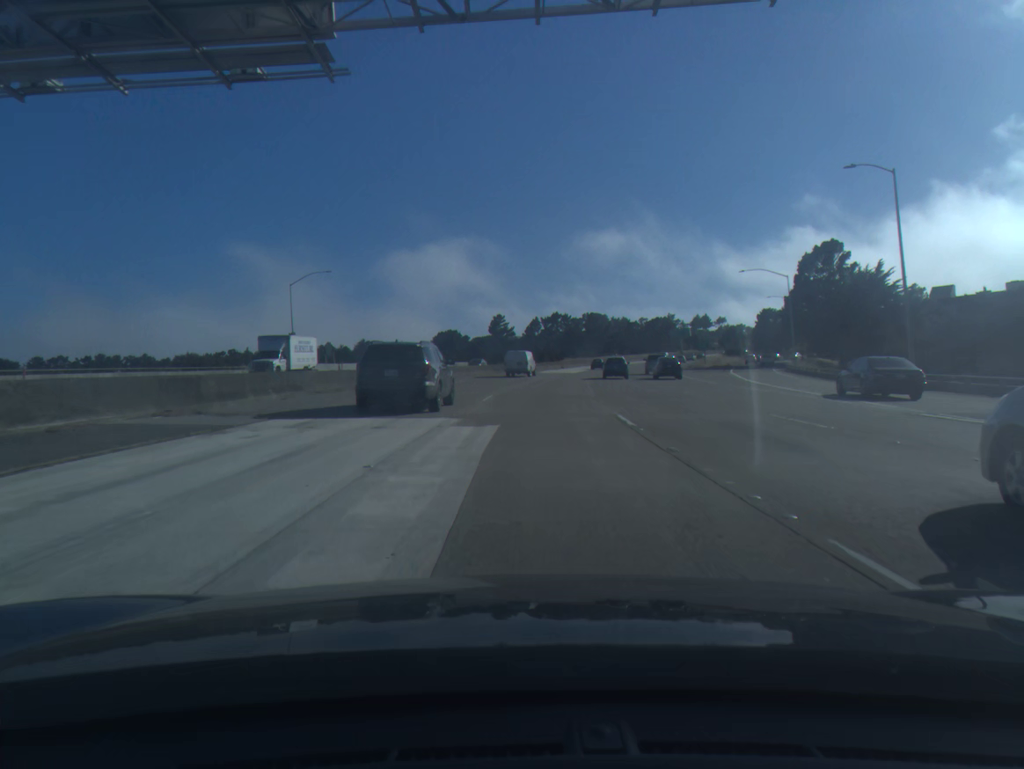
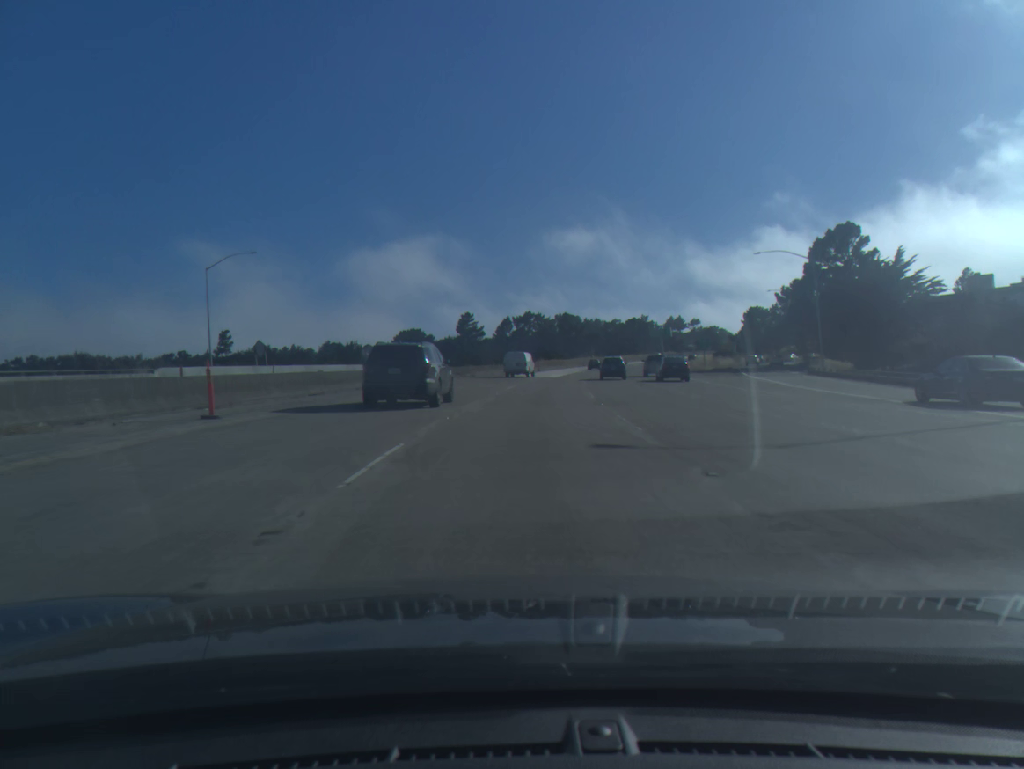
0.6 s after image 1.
(+0.3, +16.9) m; +2°
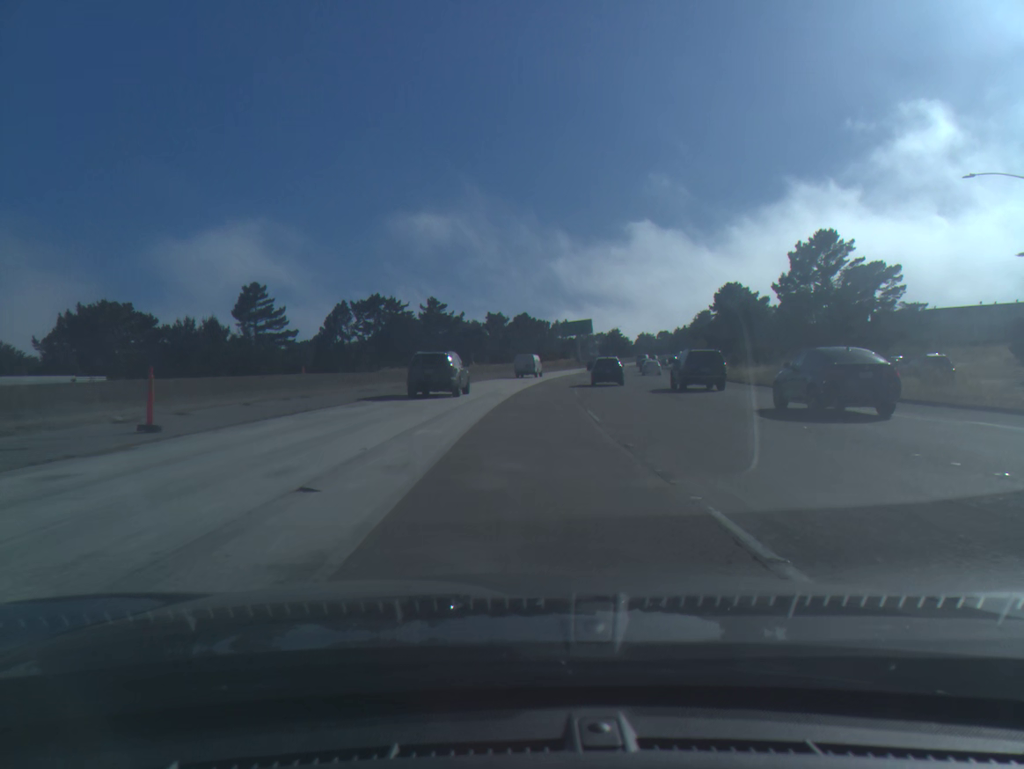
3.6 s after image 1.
(+7.1, +84.1) m; +9°
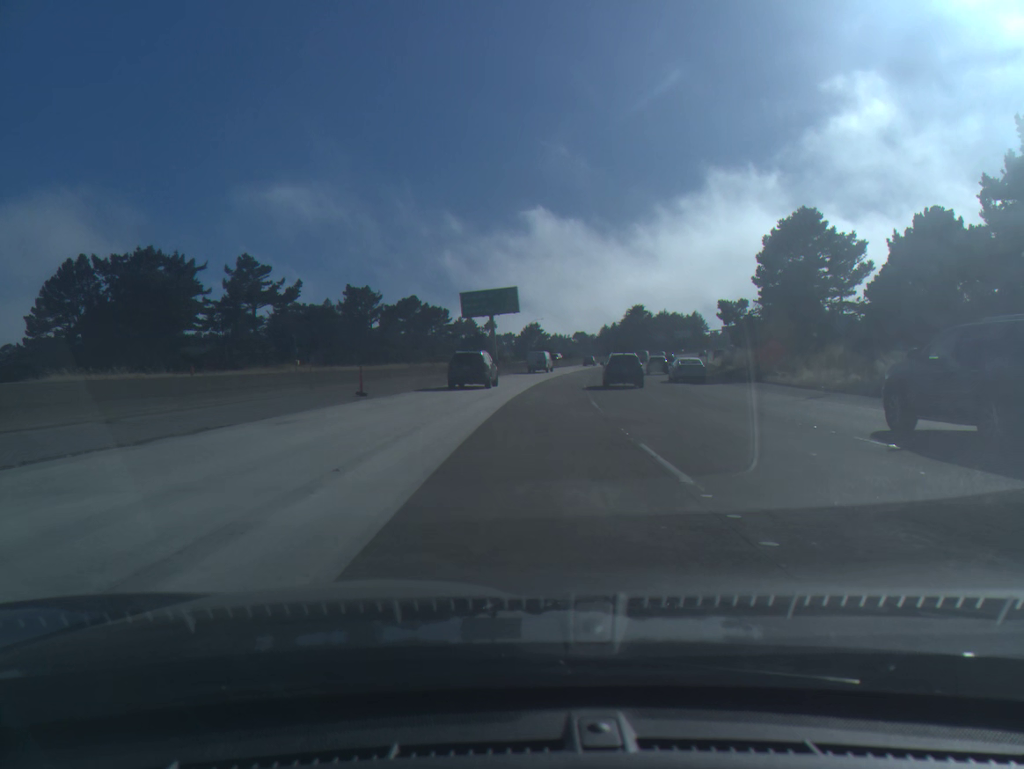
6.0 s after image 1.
(+4.2, +67.5) m; +7°
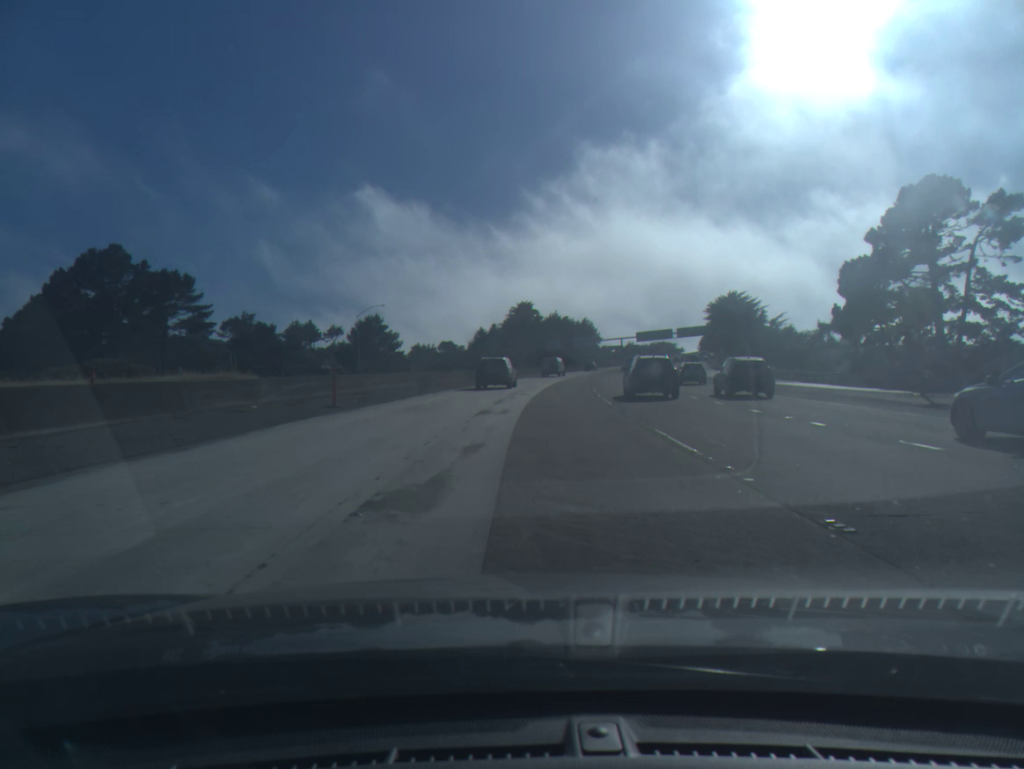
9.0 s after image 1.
(+6.8, +84.4) m; +10°
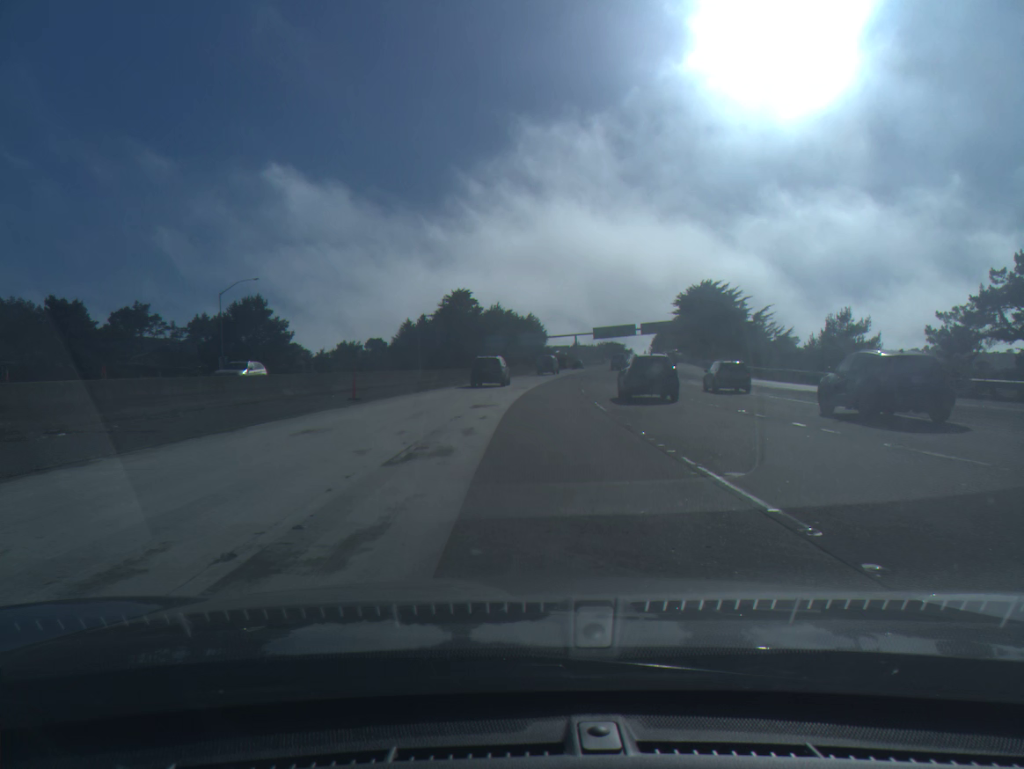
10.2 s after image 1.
(+1.3, +33.8) m; +4°
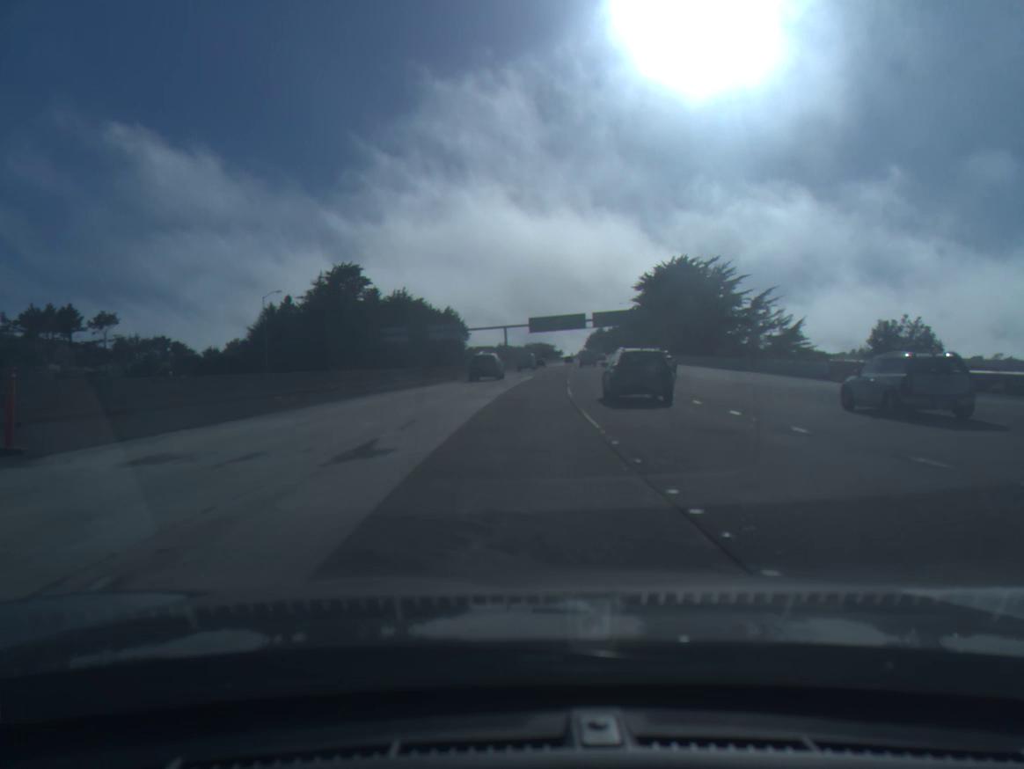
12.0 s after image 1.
(+2.5, +50.7) m; +6°
